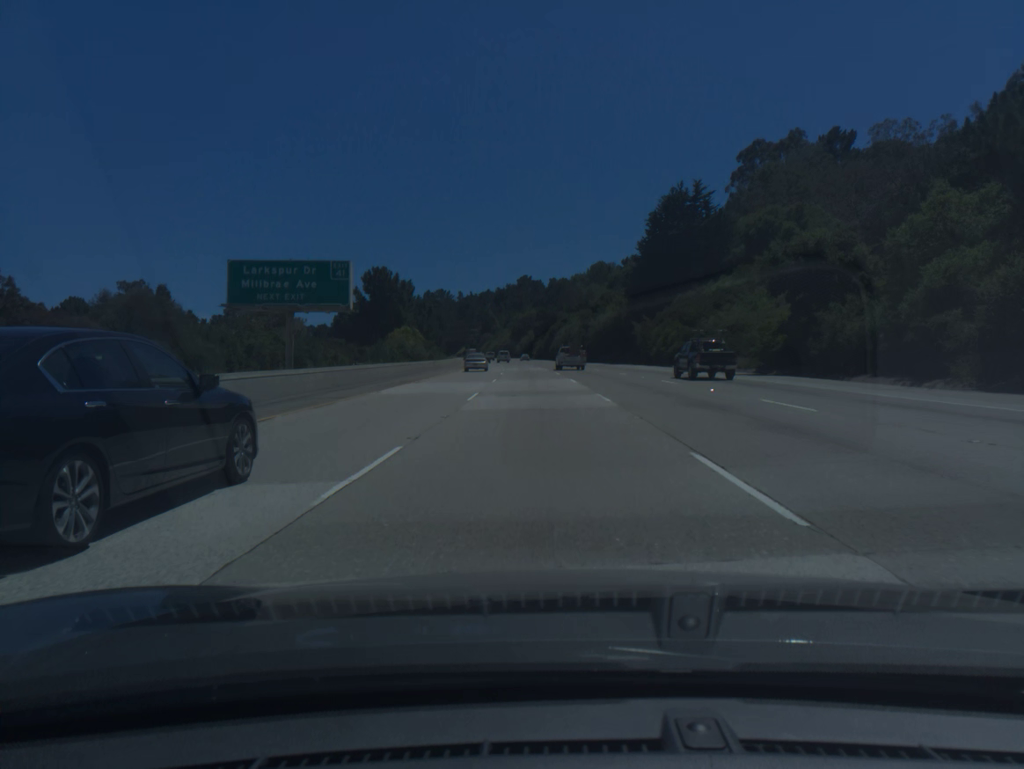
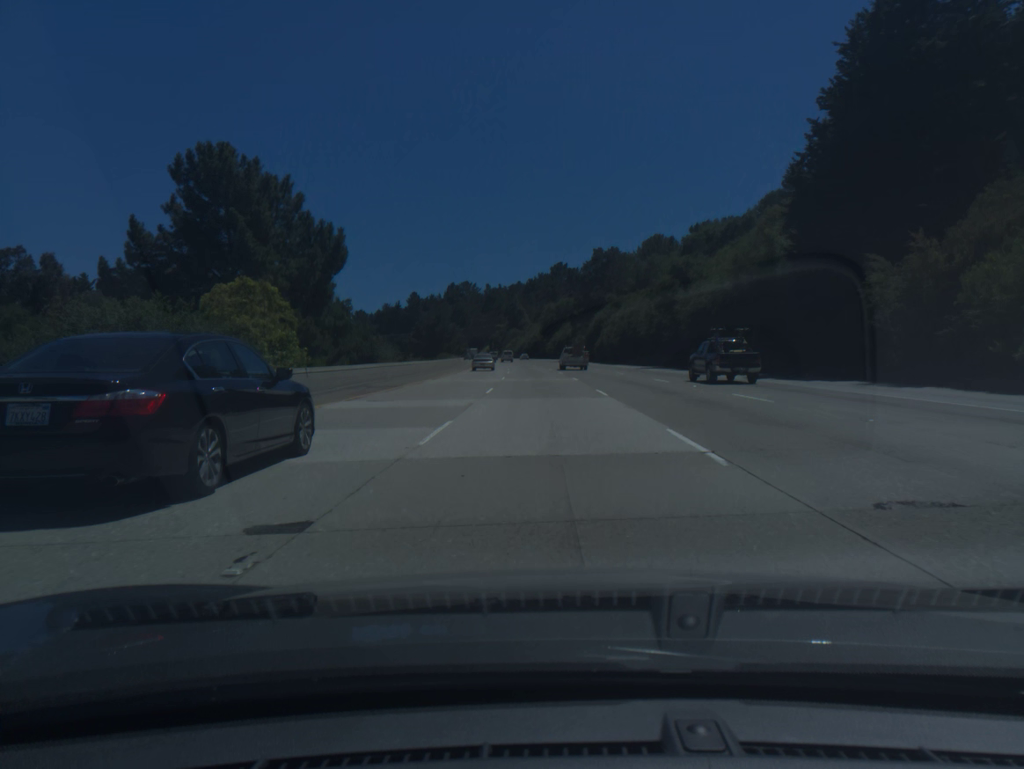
(-1.3, +54.7) m; -3°
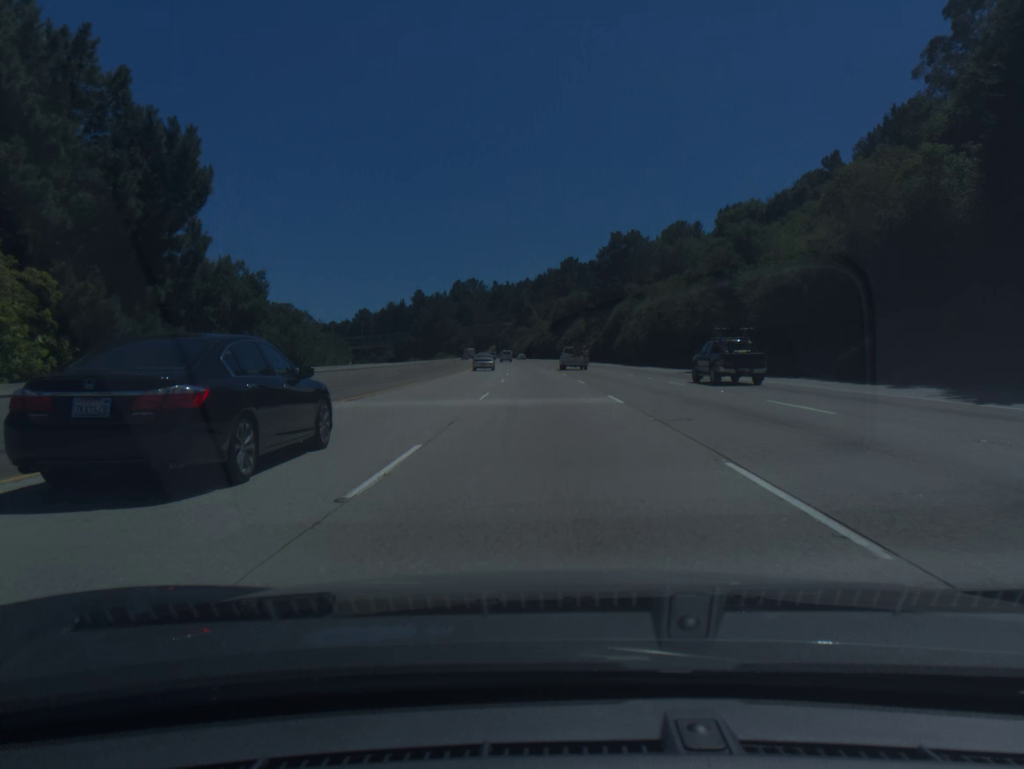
(-0.1, +18.3) m; -1°
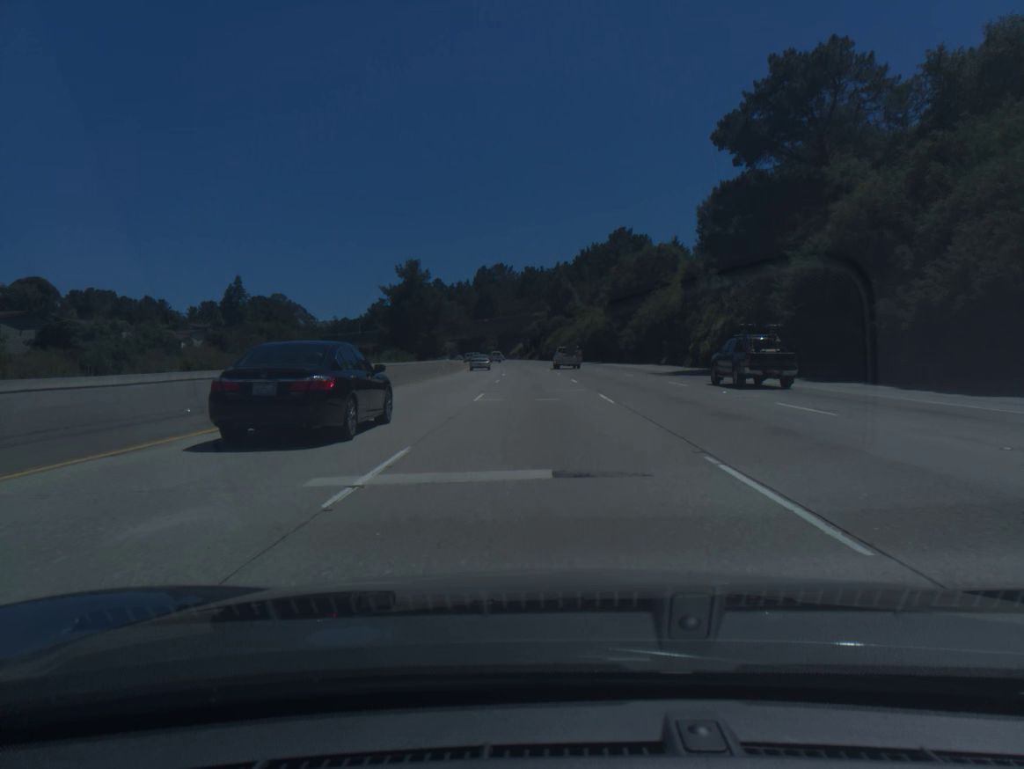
(-1.5, +73.4) m; -3°
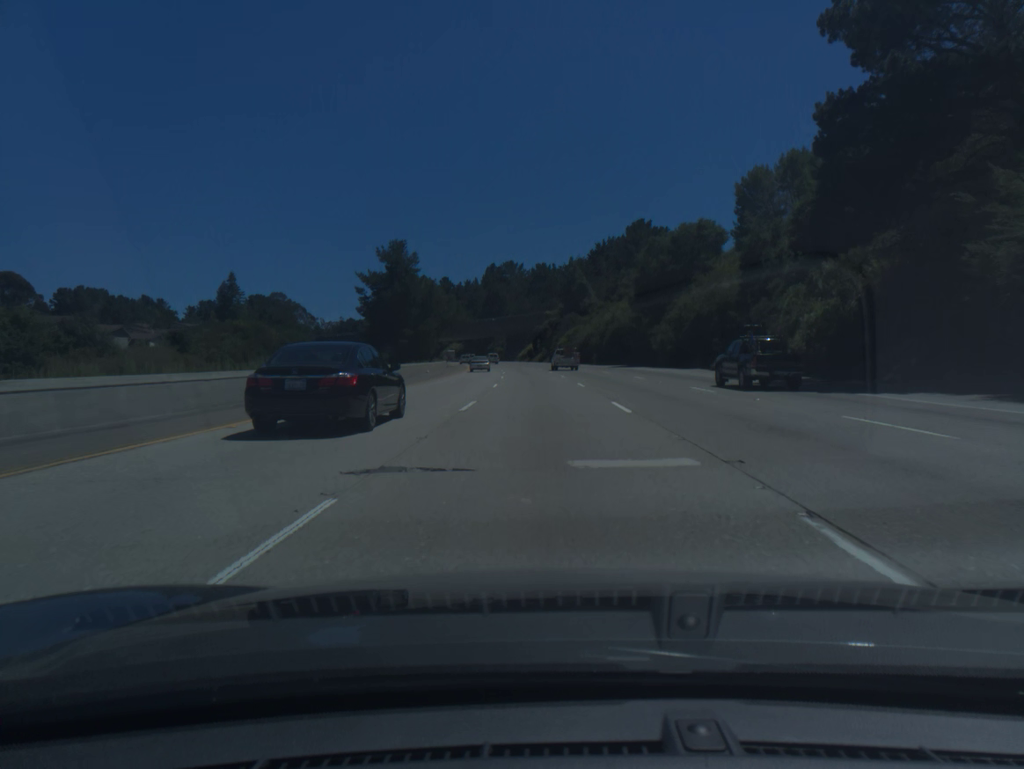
(-0.1, +18.4) m; -1°
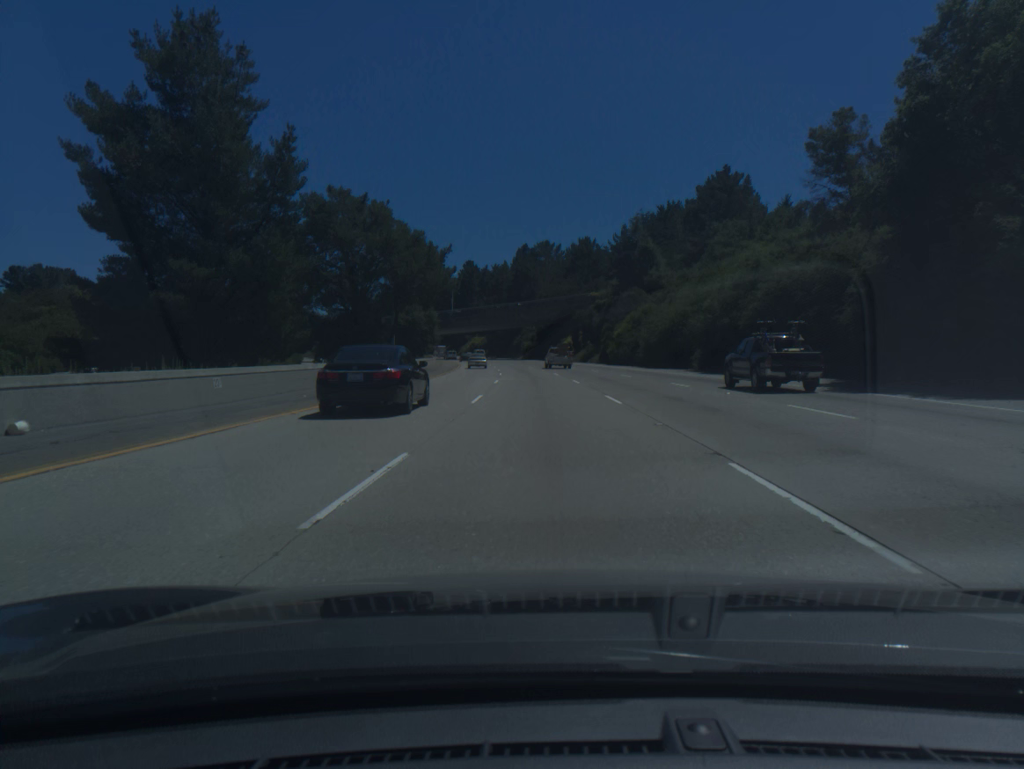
(-1.2, +55.1) m; -3°
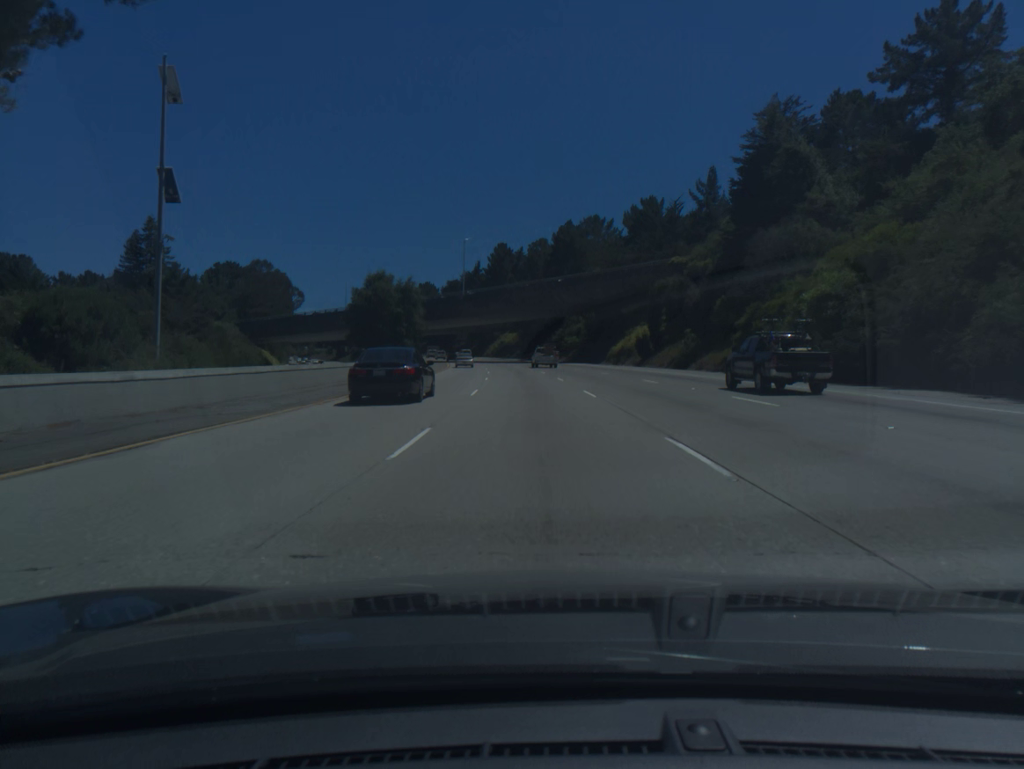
(-1.4, +55.0) m; -3°
